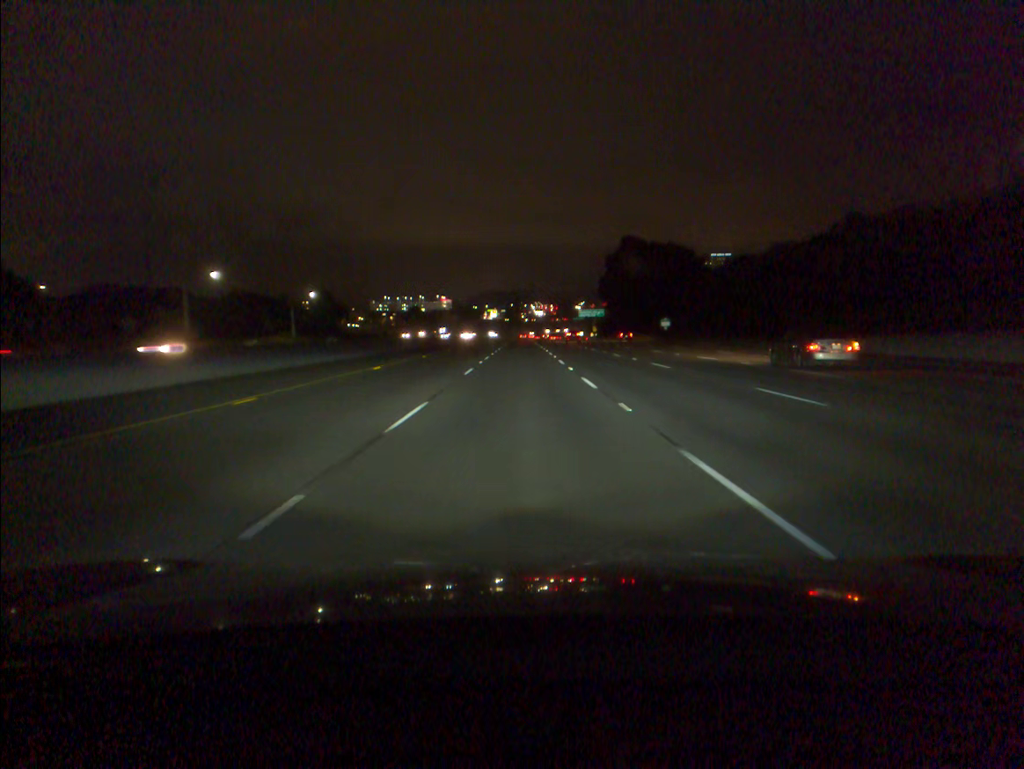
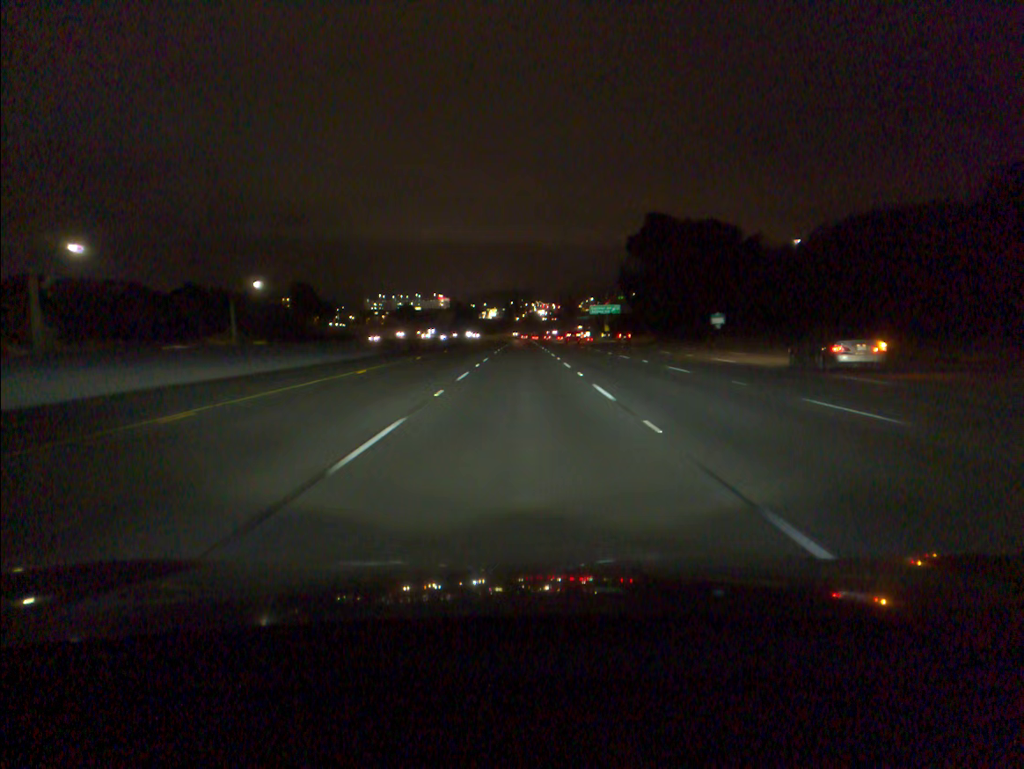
(0.0, +32.3) m; 0°
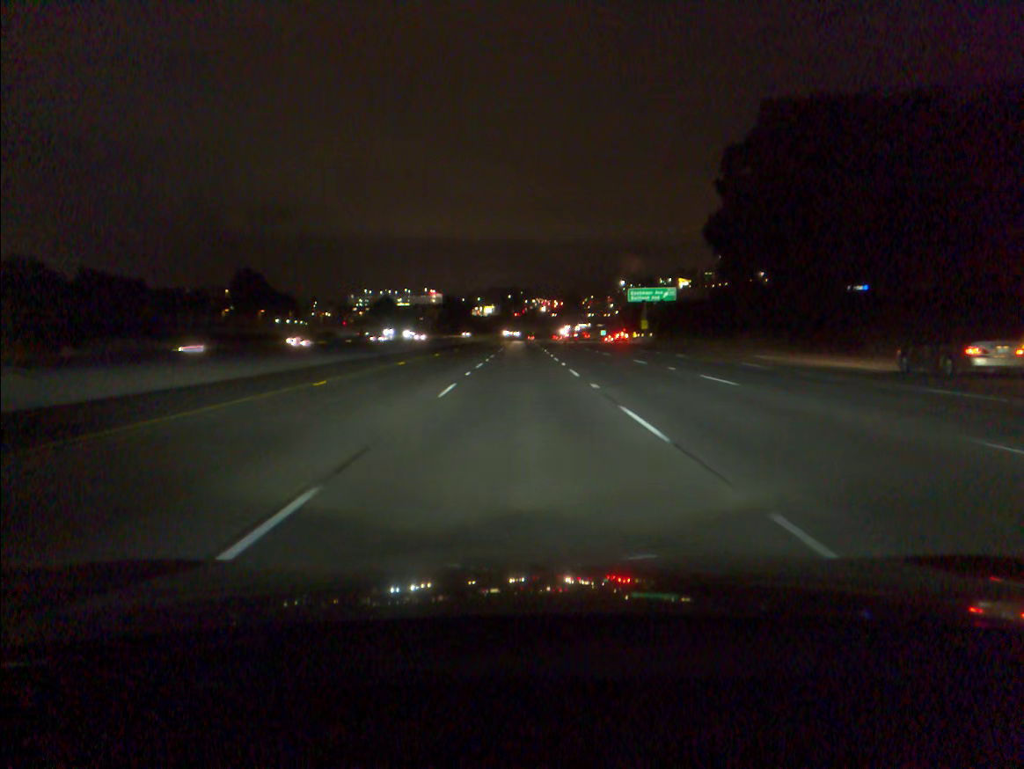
(0.0, +64.2) m; 0°
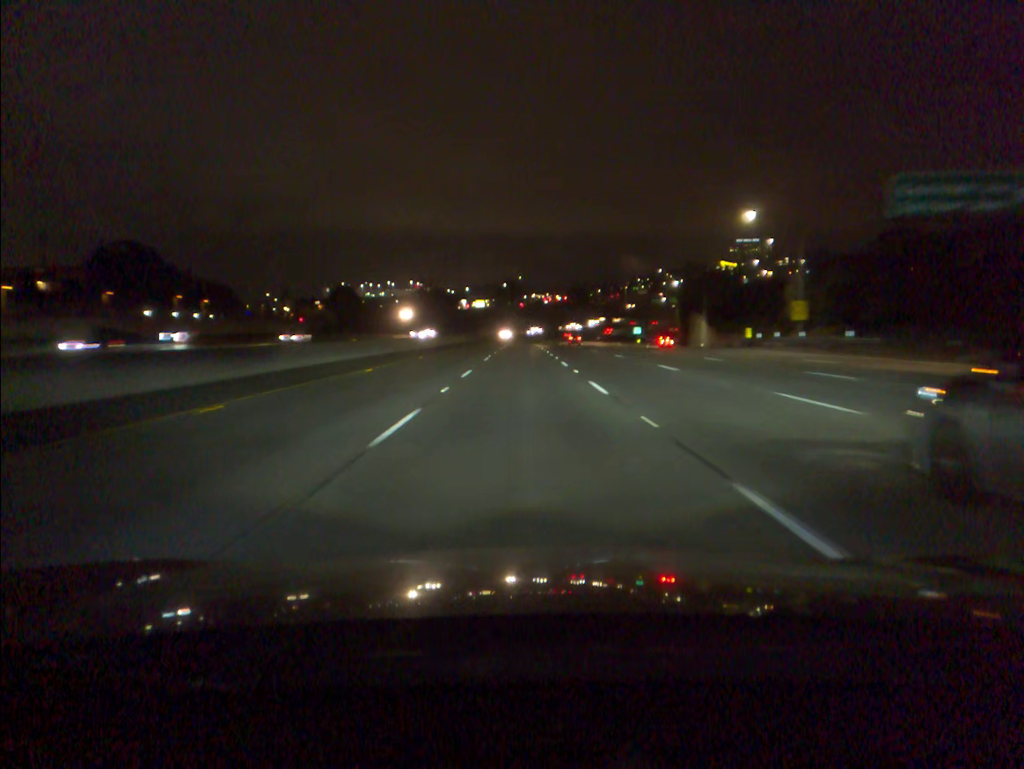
(0.0, +80.7) m; 0°
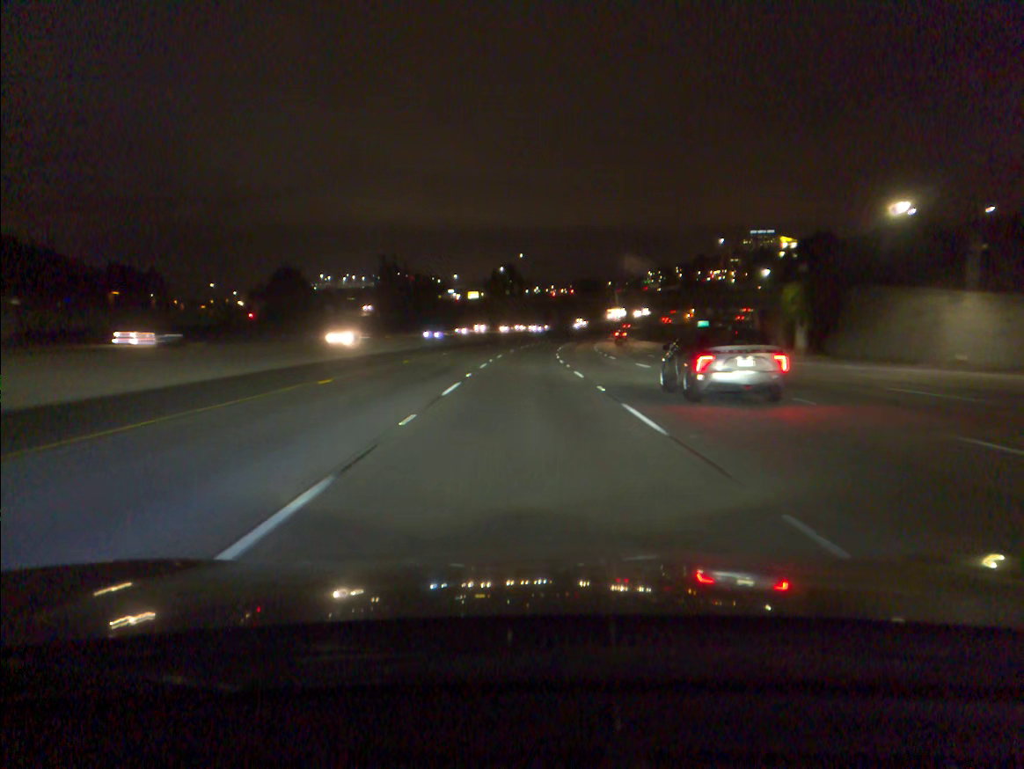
(-0.1, +65.0) m; 0°
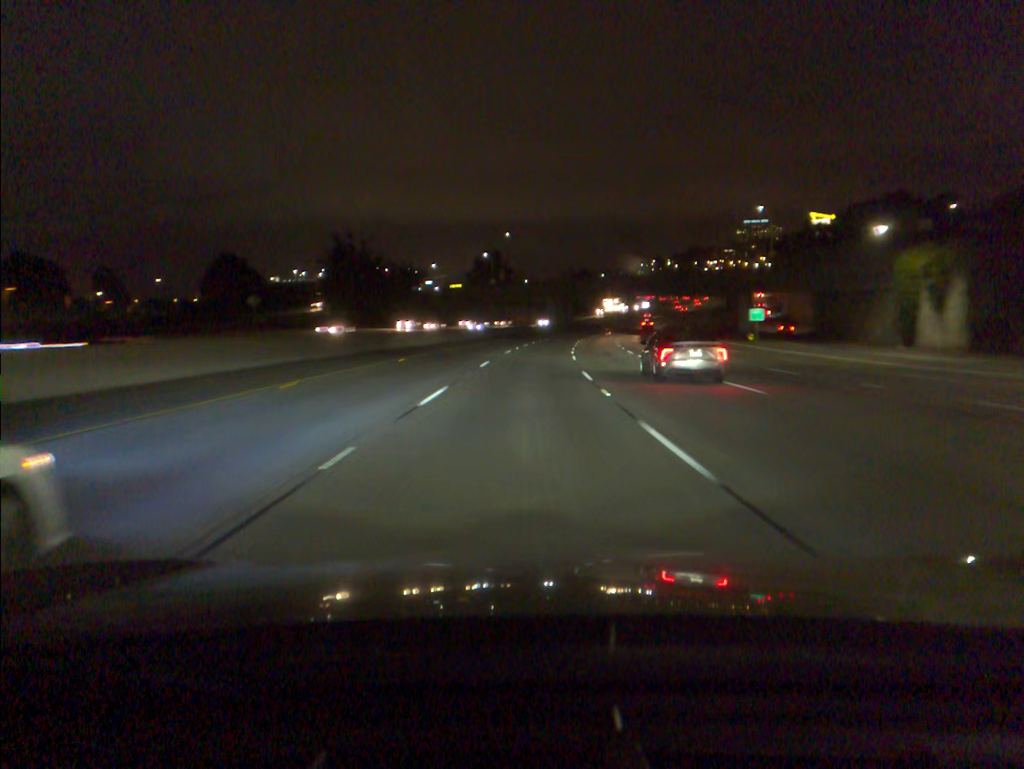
(+0.2, +32.5) m; +1°
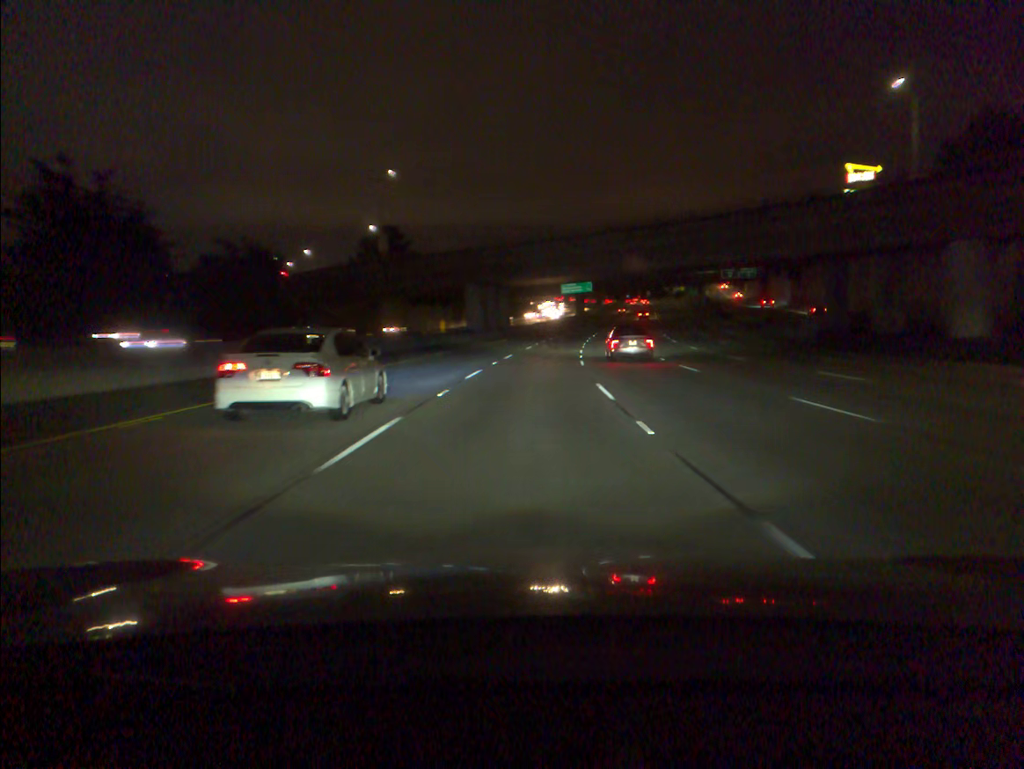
(+2.6, +64.9) m; +5°
